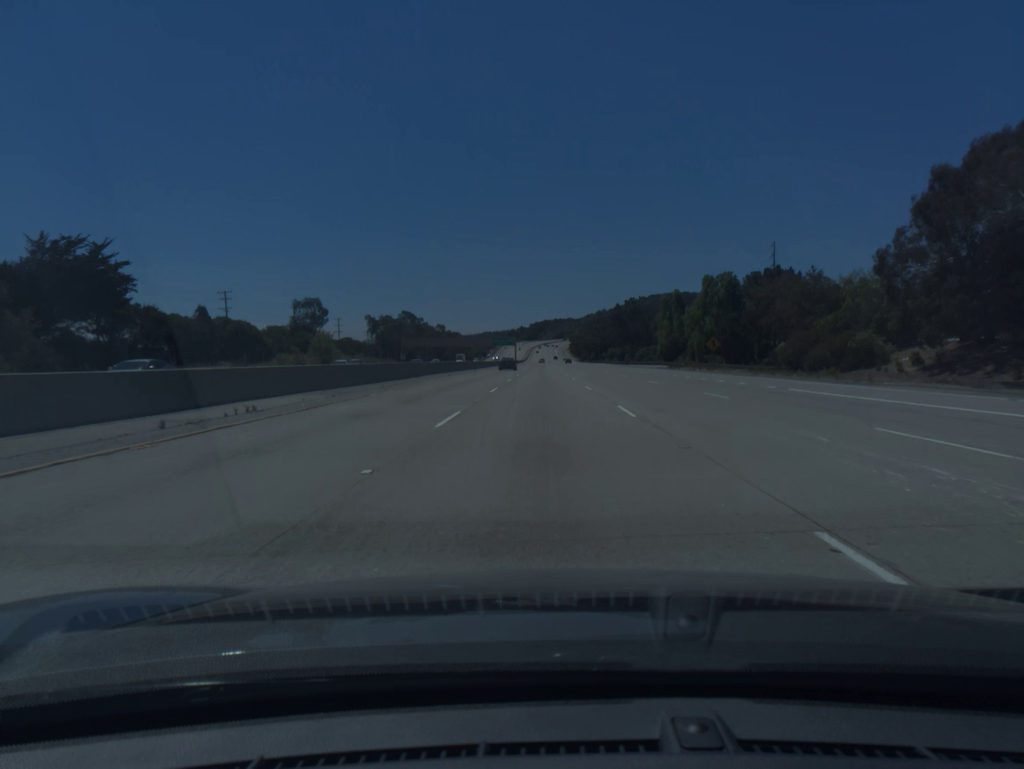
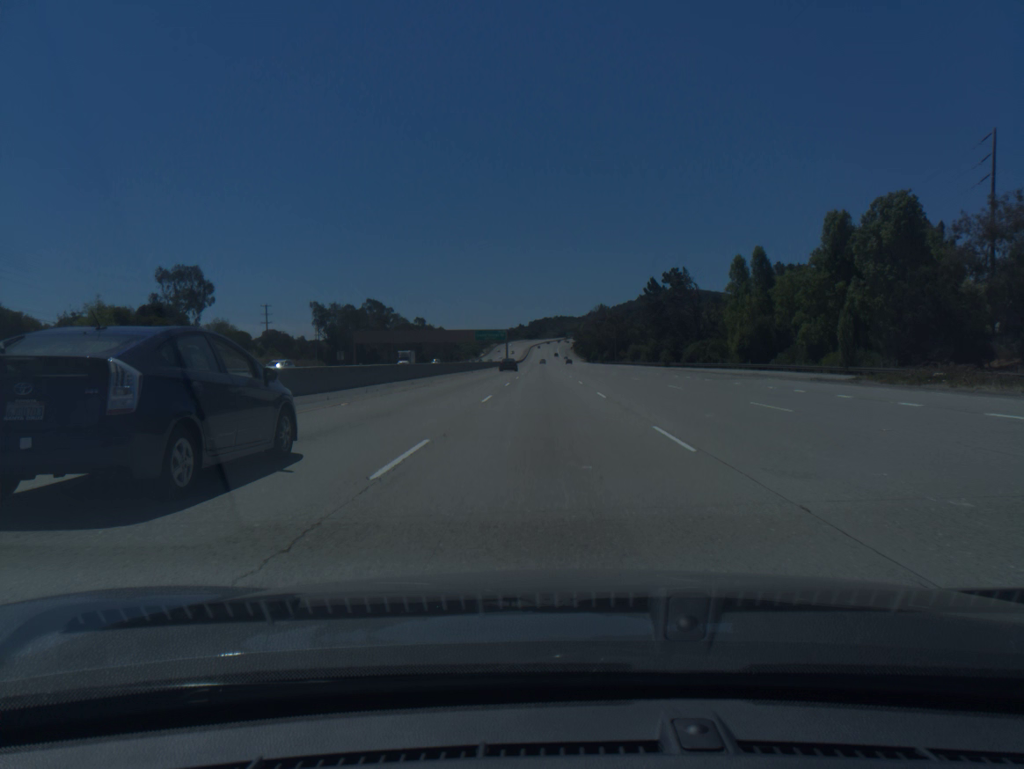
(-0.1, +62.7) m; 0°
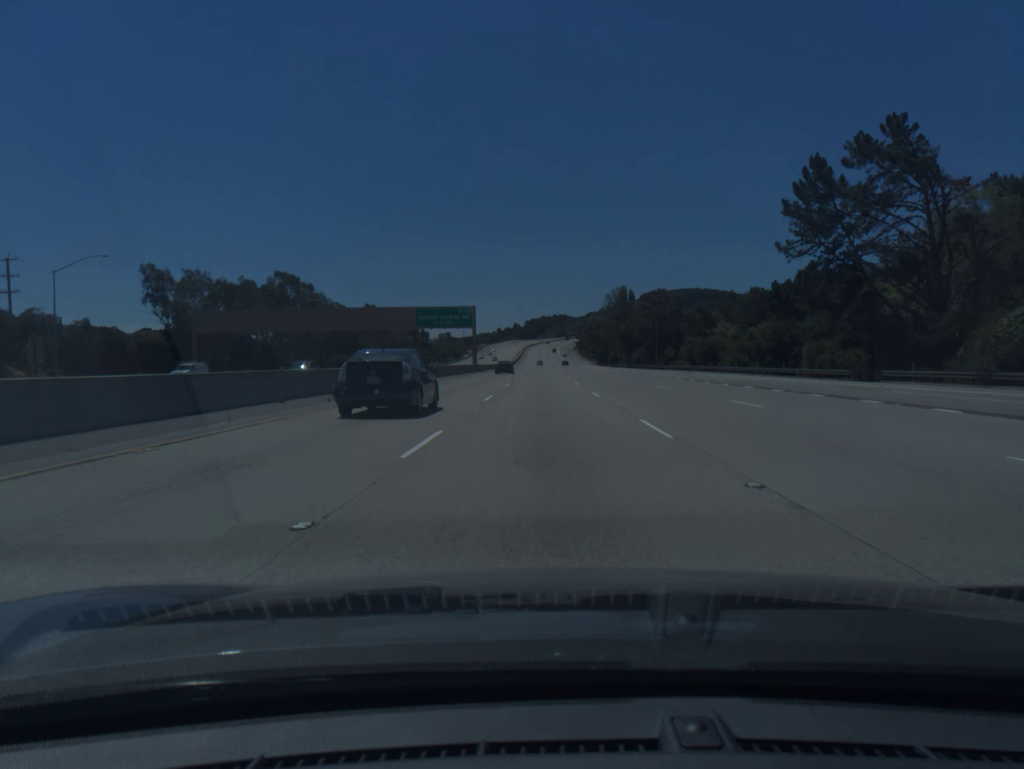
(+0.1, +83.6) m; 0°
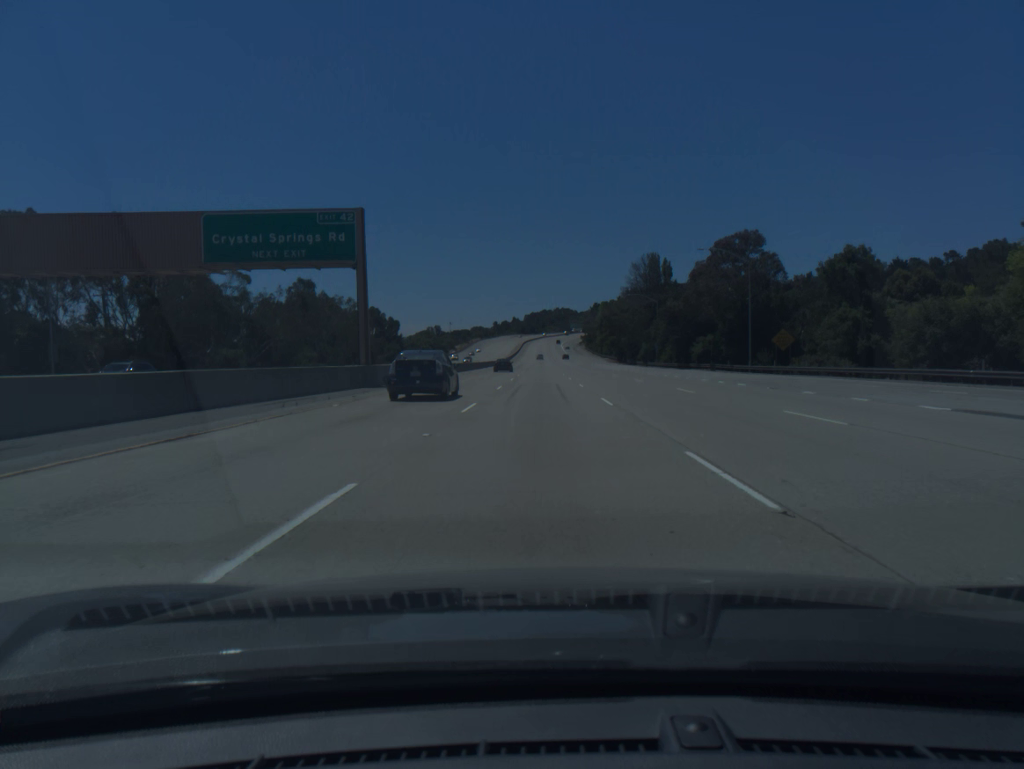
(0.0, +62.9) m; 0°
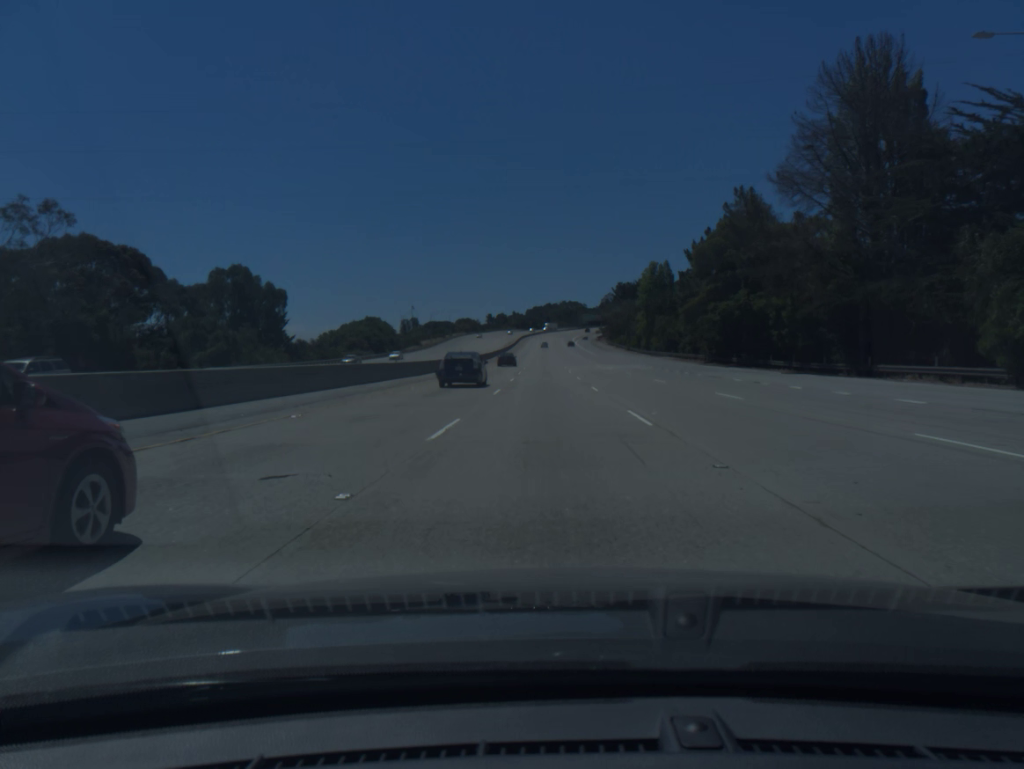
(-0.2, +106.1) m; 0°
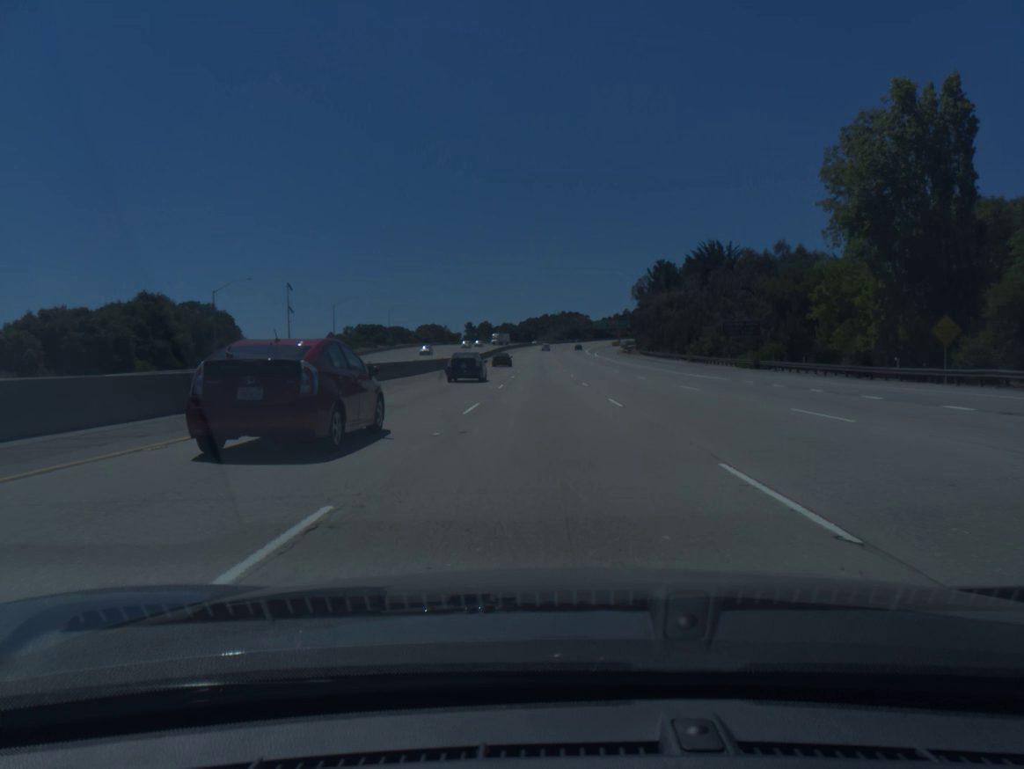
(+0.2, +108.5) m; 0°
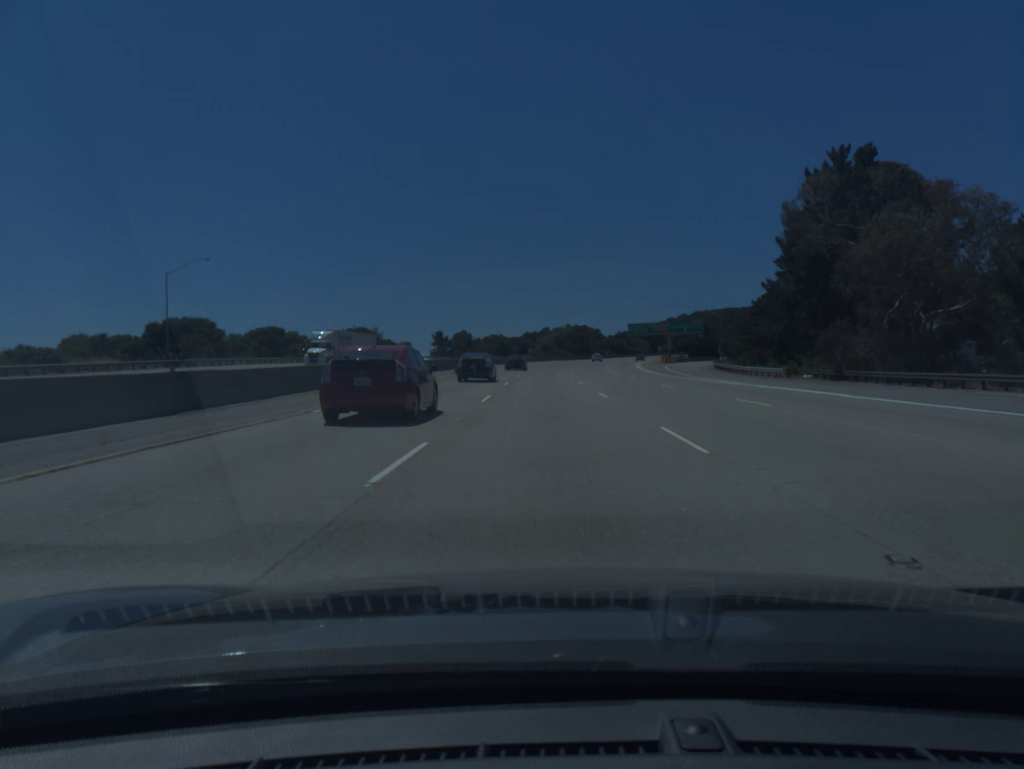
(-0.4, +109.1) m; 0°
